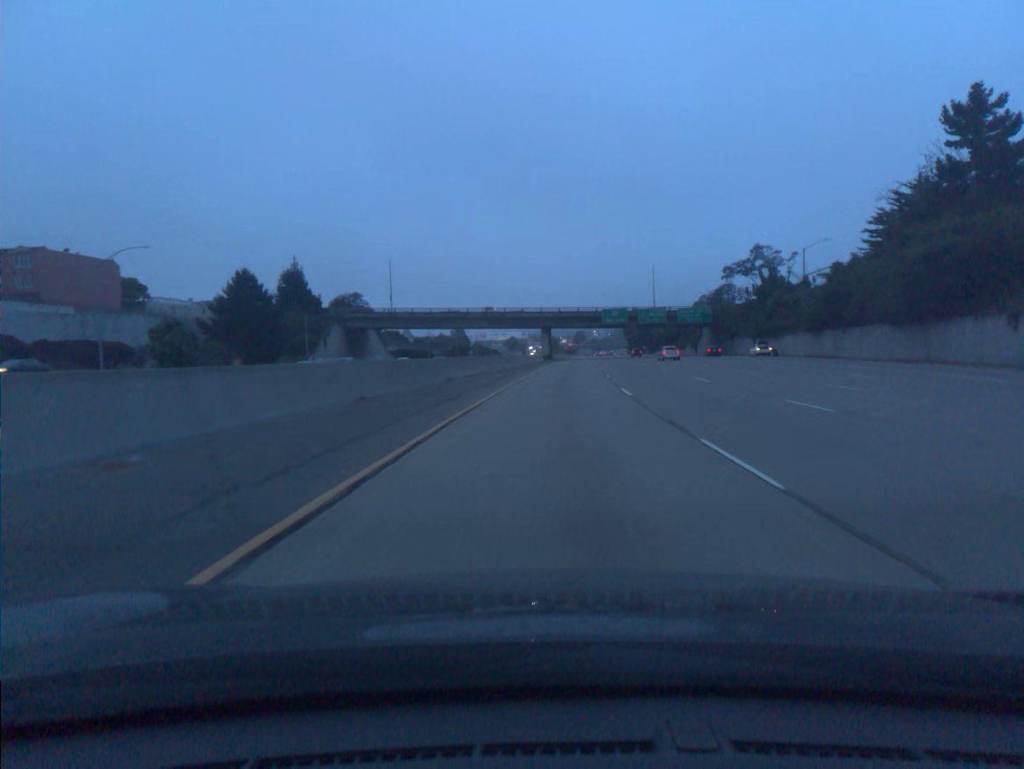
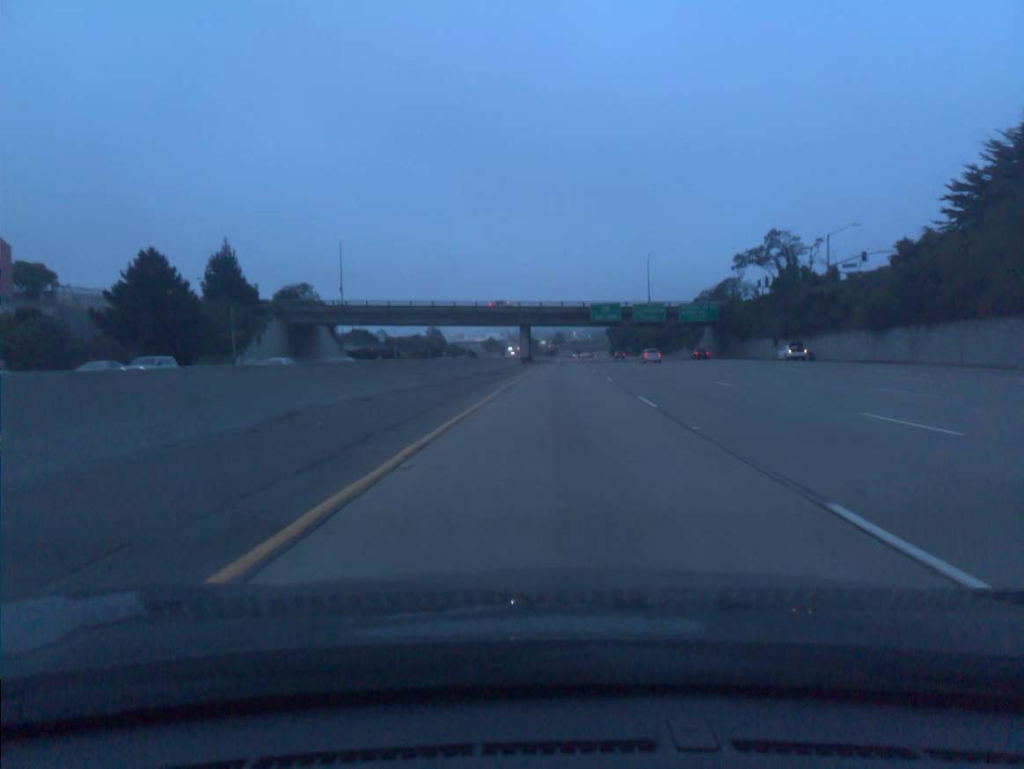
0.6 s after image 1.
(+0.2, +19.6) m; +1°
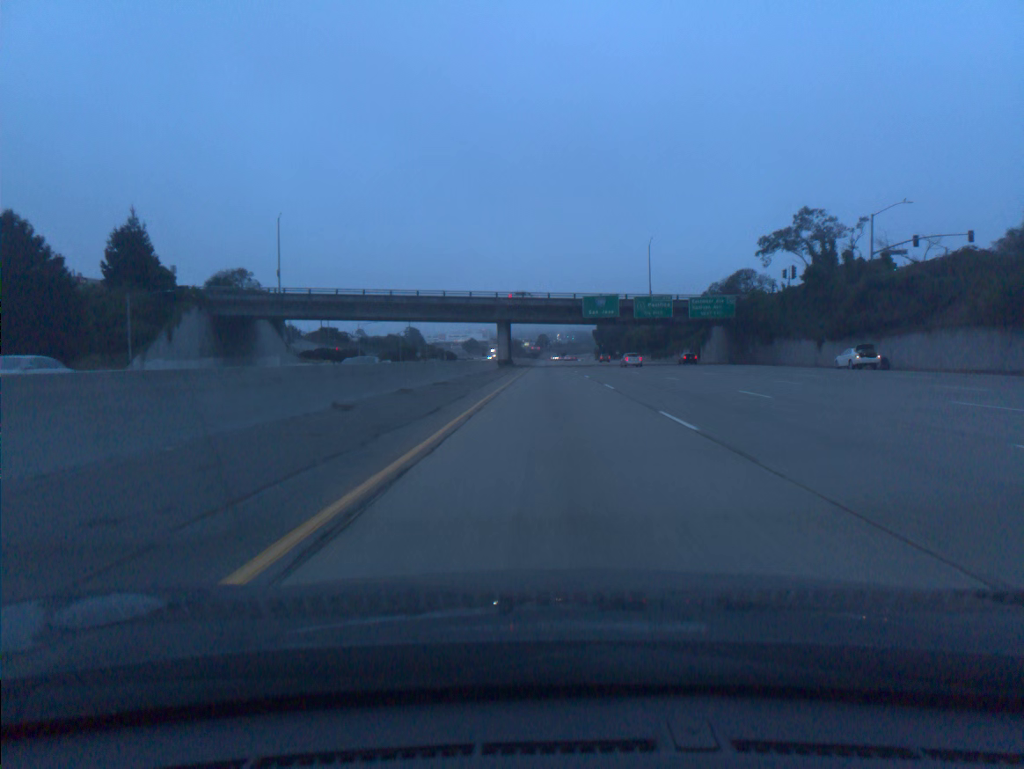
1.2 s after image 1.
(+0.2, +19.5) m; +1°
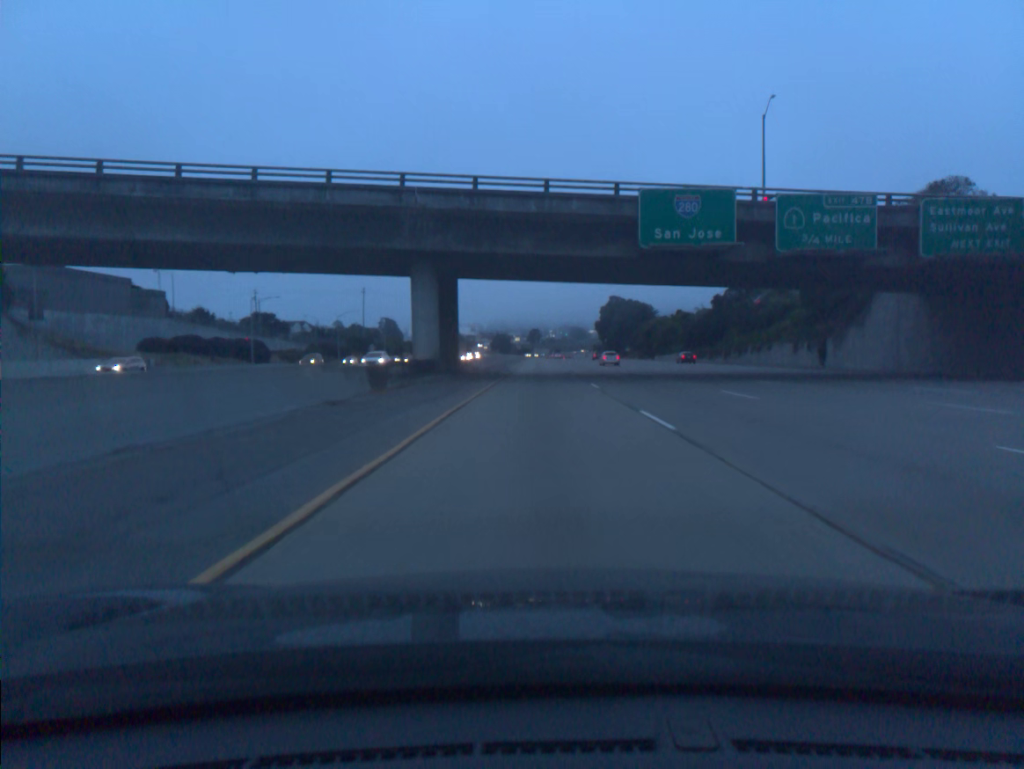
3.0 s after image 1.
(+0.7, +58.6) m; +1°
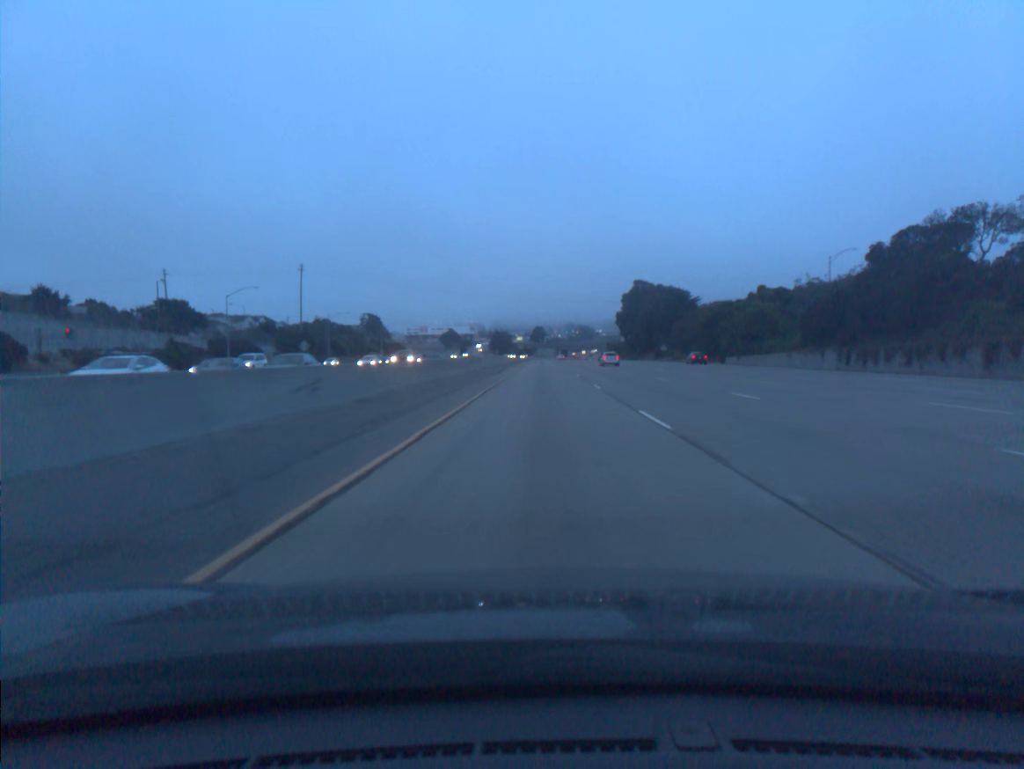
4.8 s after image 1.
(-0.1, +58.7) m; 0°
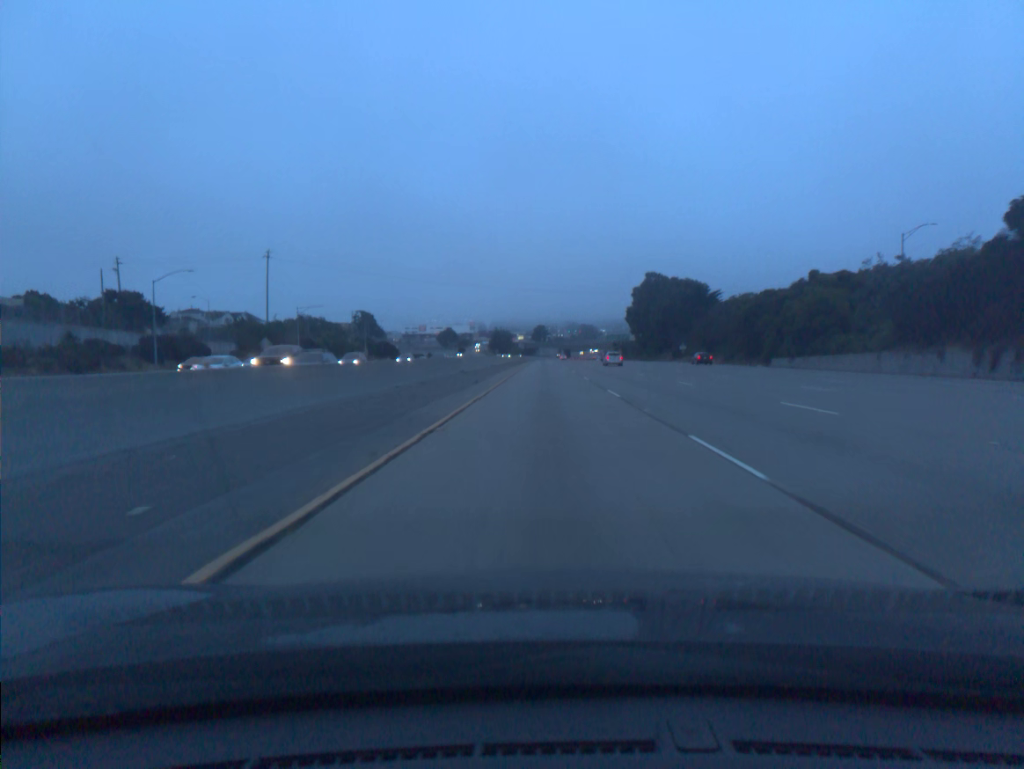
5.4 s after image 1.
(0.0, +19.6) m; 0°
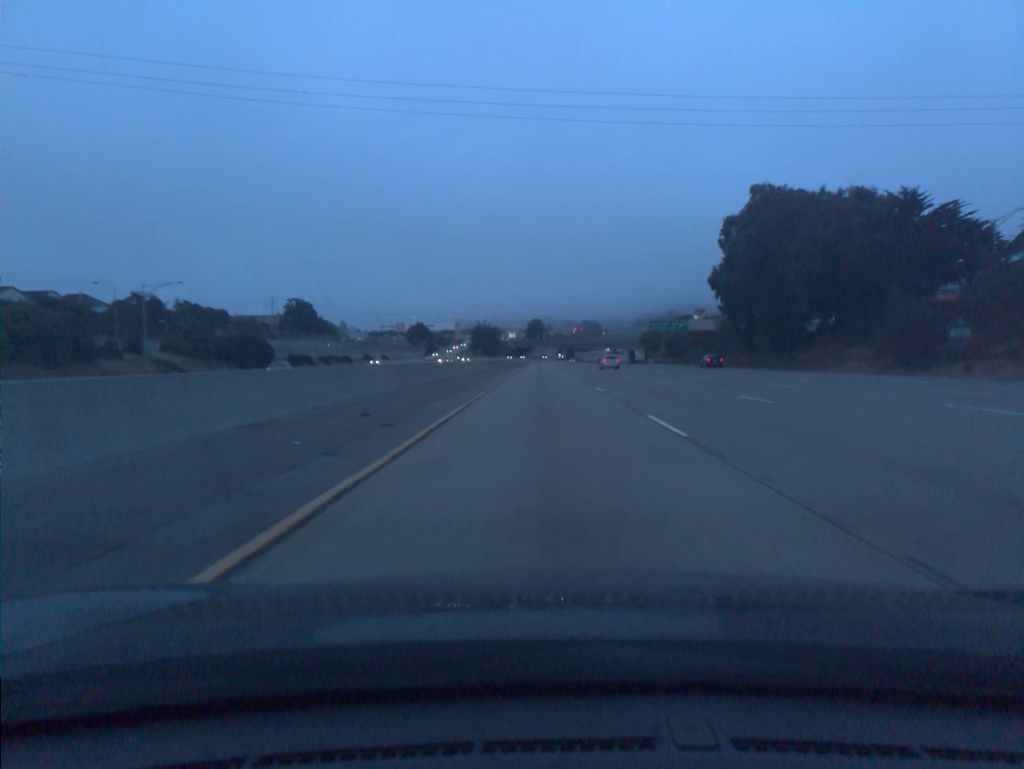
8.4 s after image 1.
(+0.2, +98.3) m; 0°
